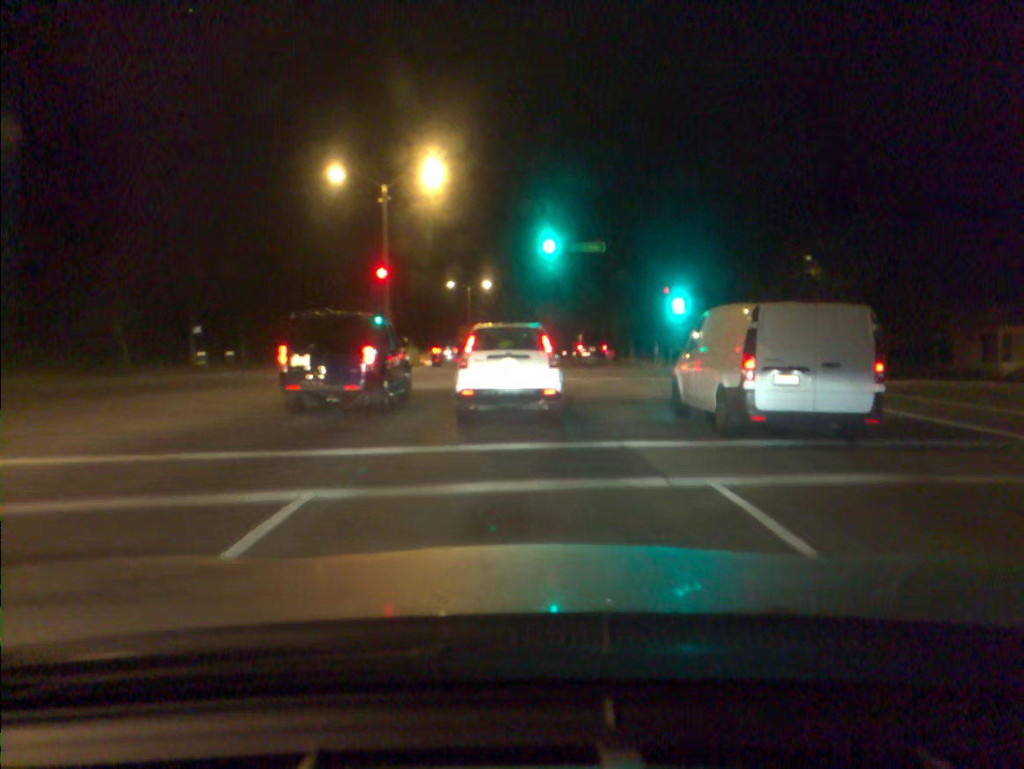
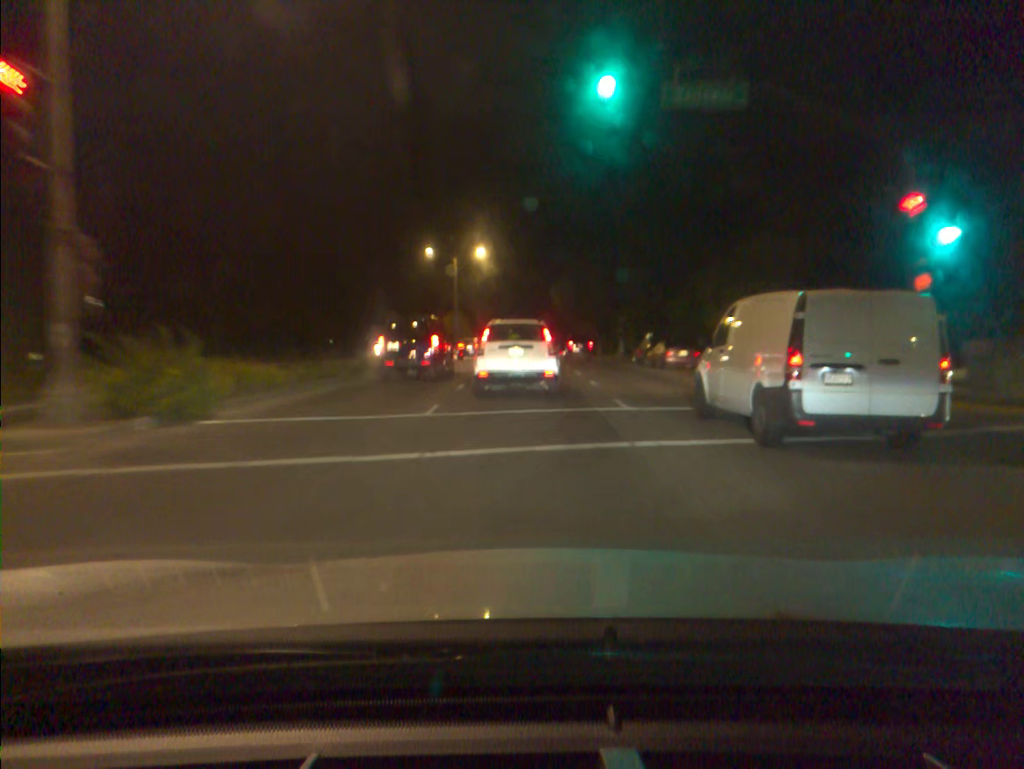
(-0.1, +25.7) m; 0°
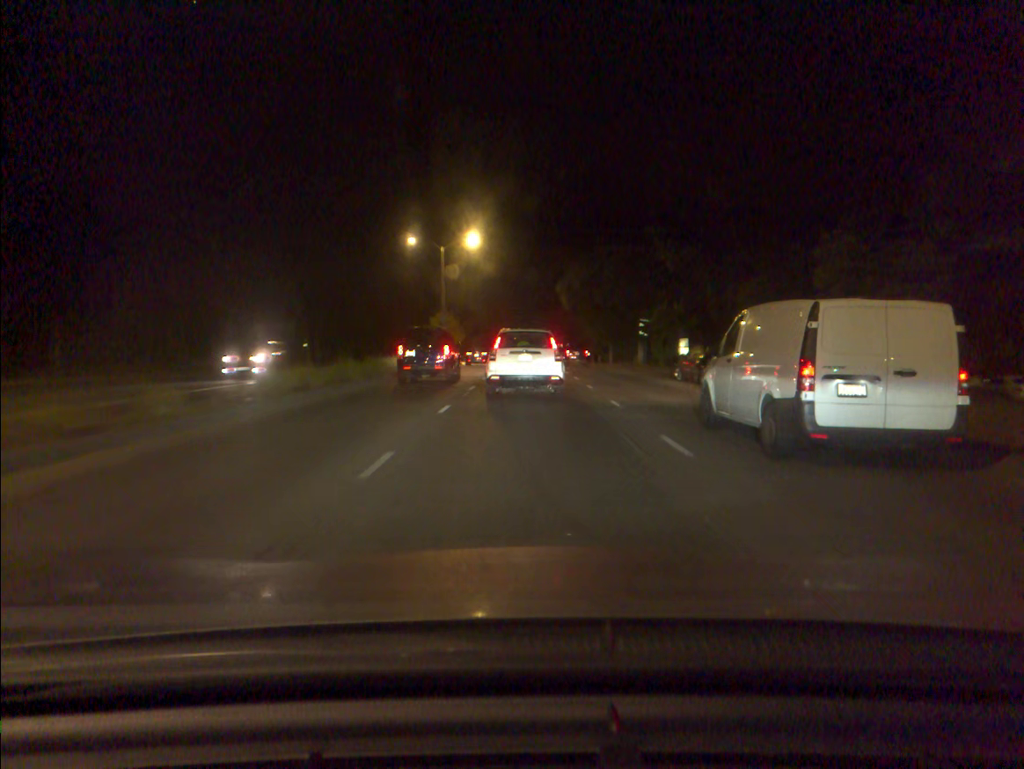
(0.0, +11.9) m; 0°
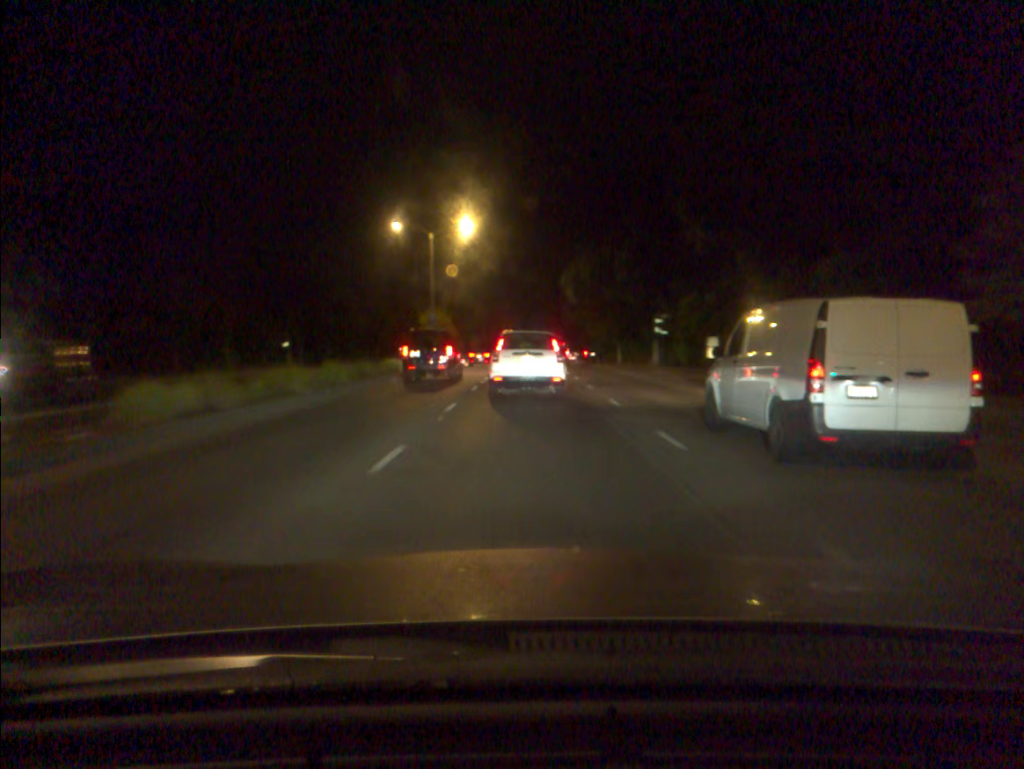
(0.0, +6.3) m; 0°
